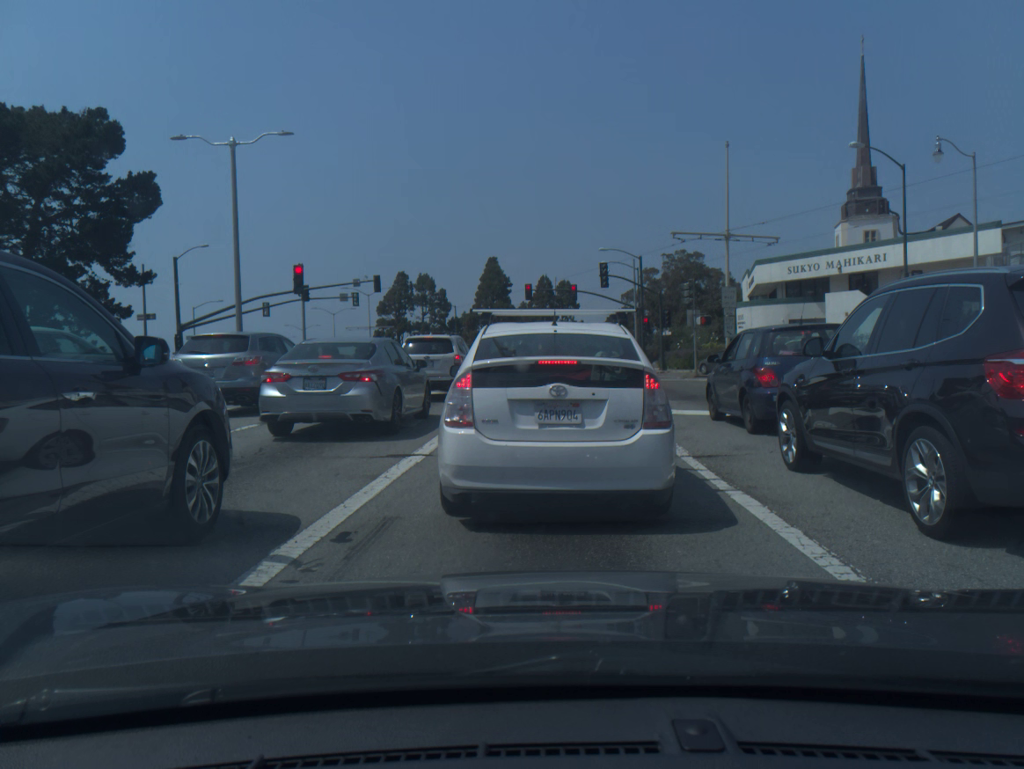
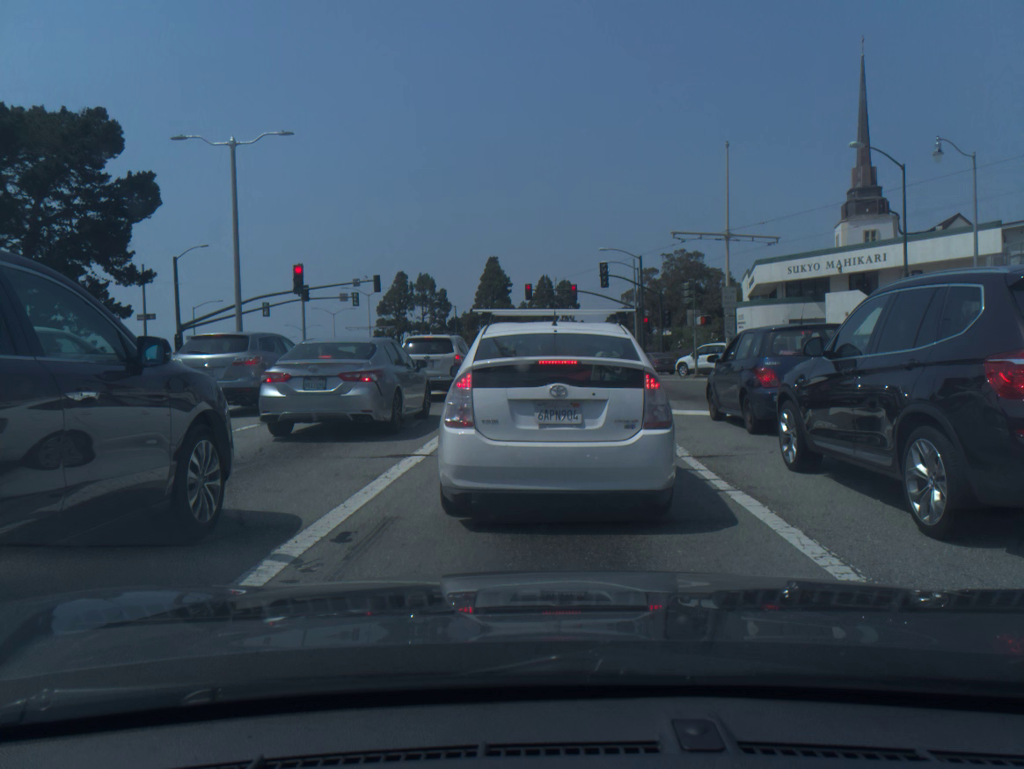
(0.0, 0.0) m; 0°
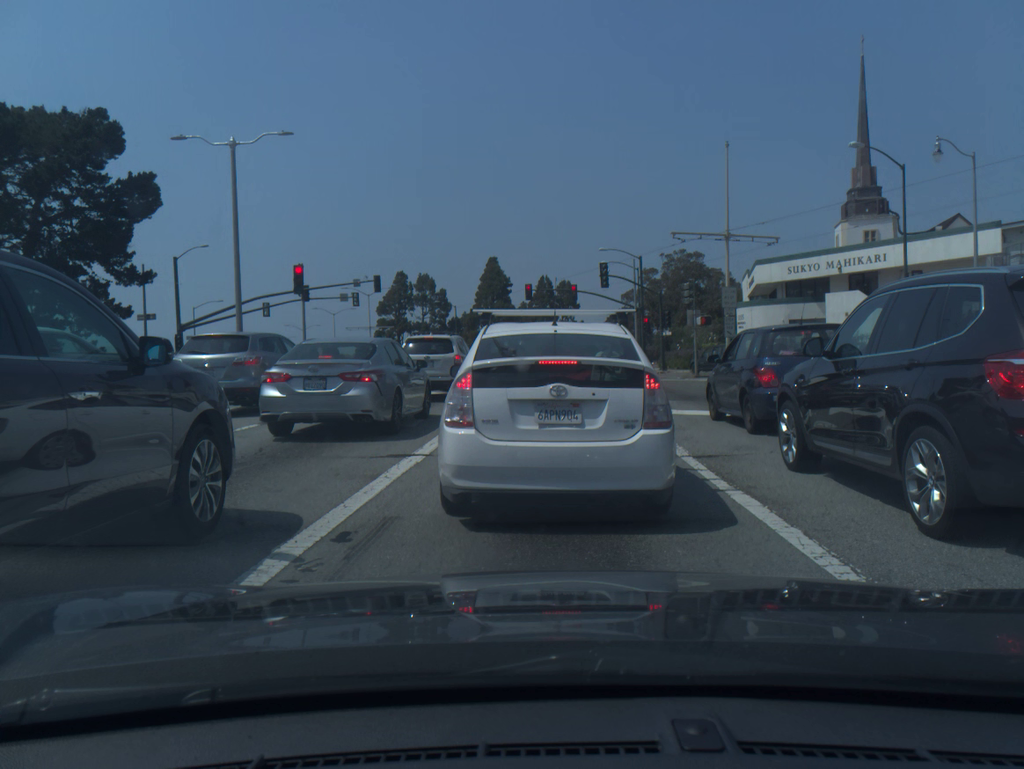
(0.0, 0.0) m; 0°
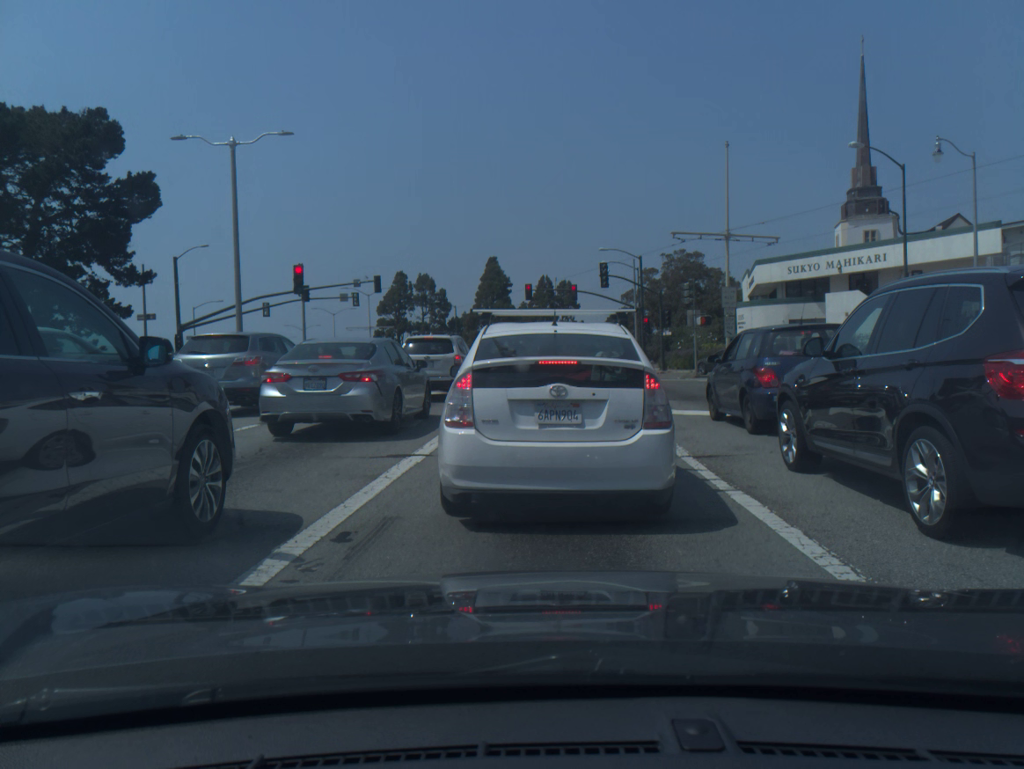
(0.0, -0.1) m; 0°
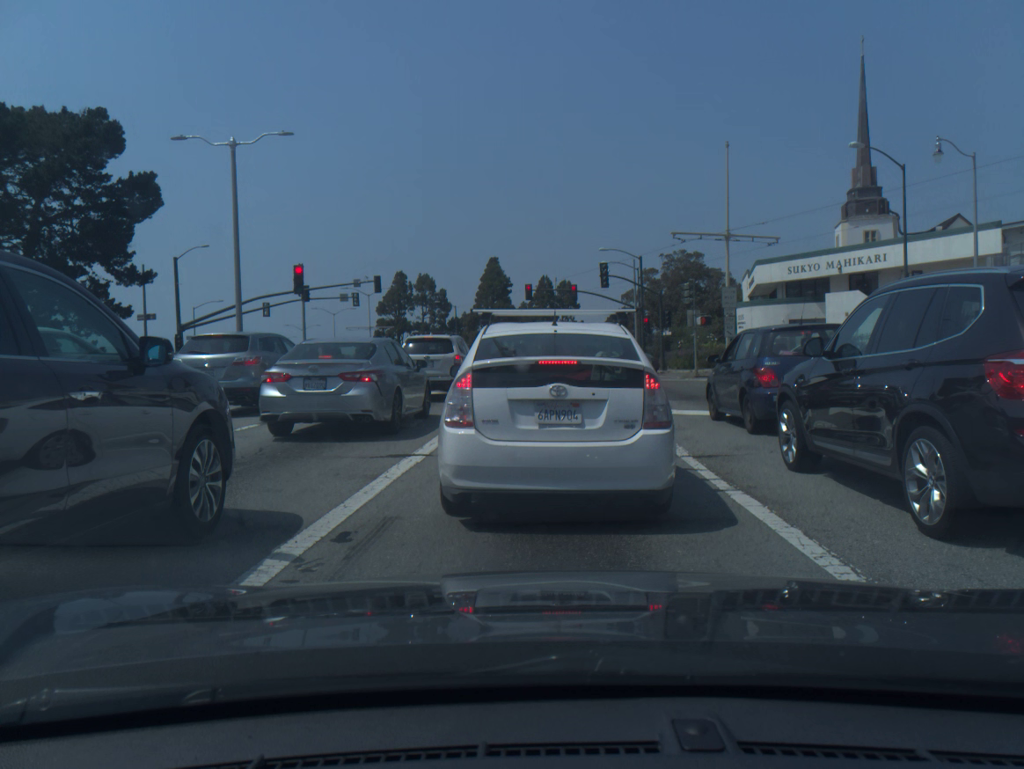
(0.0, 0.0) m; 0°
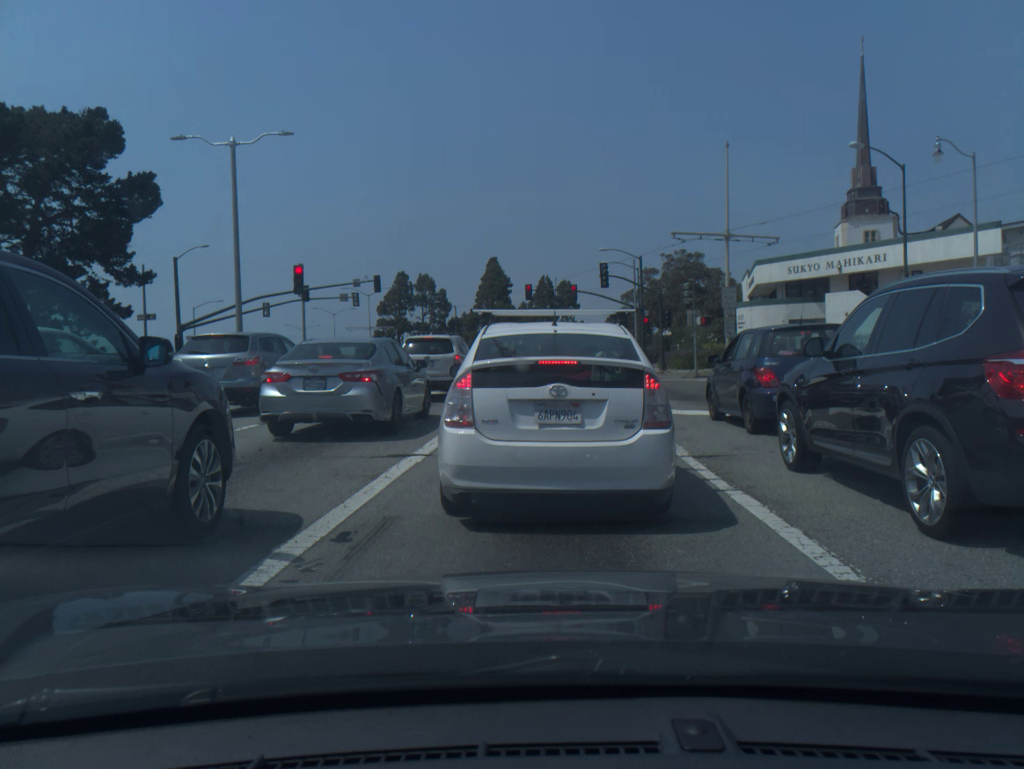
(0.0, 0.0) m; 0°
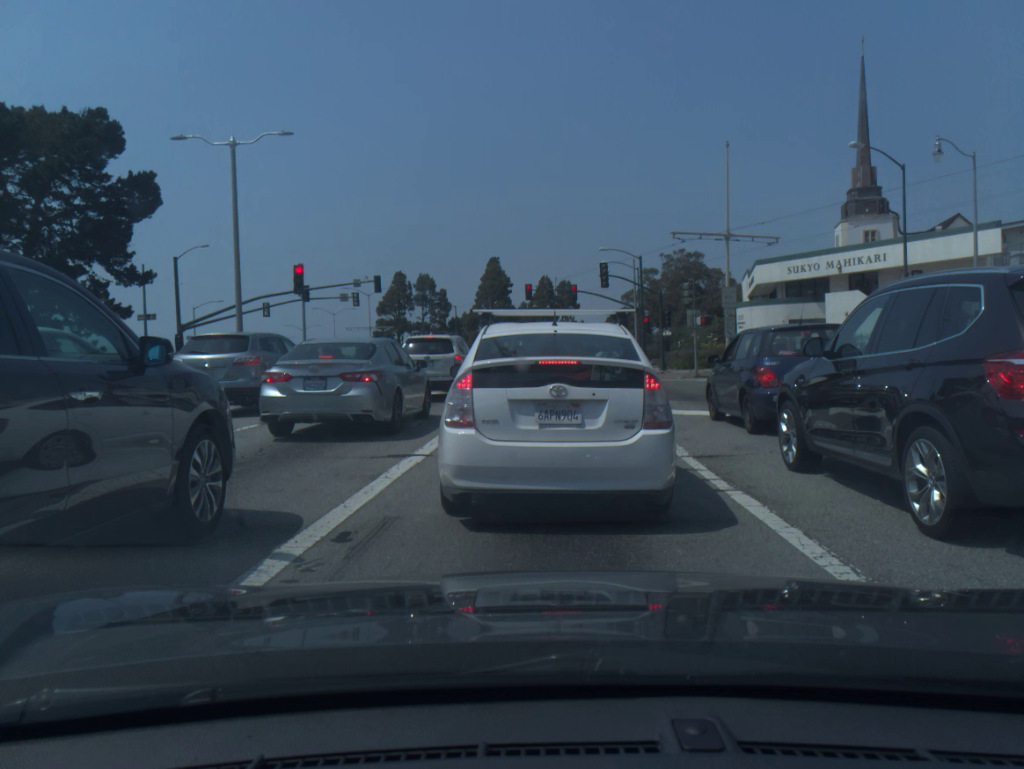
(0.0, 0.0) m; 0°
